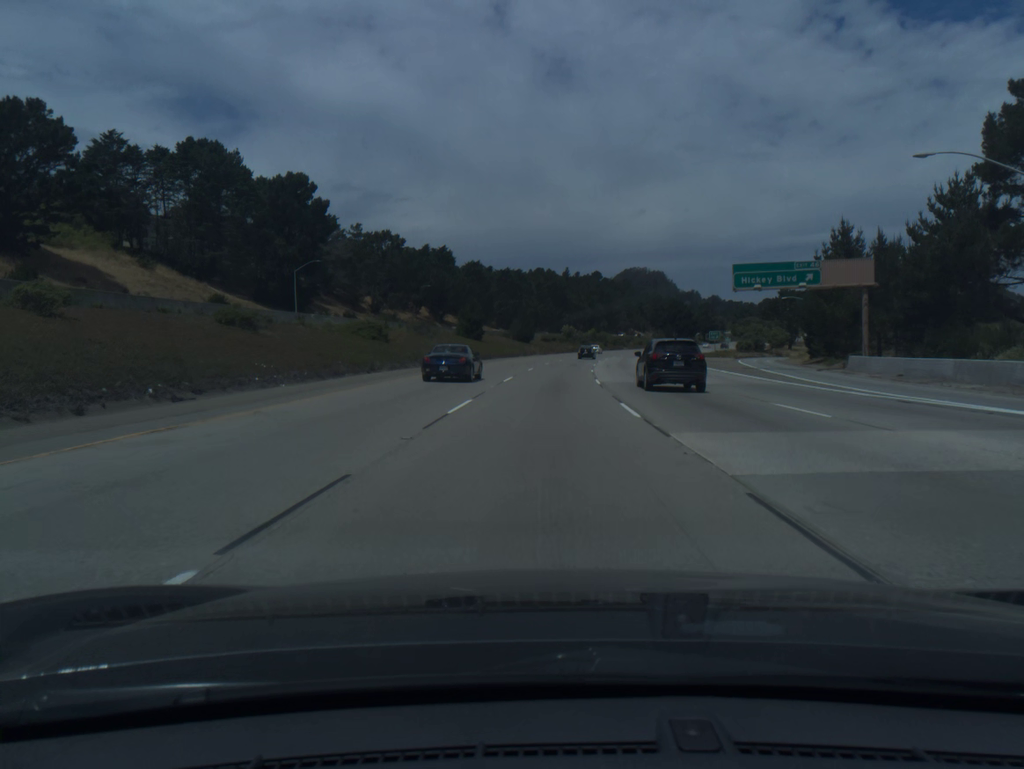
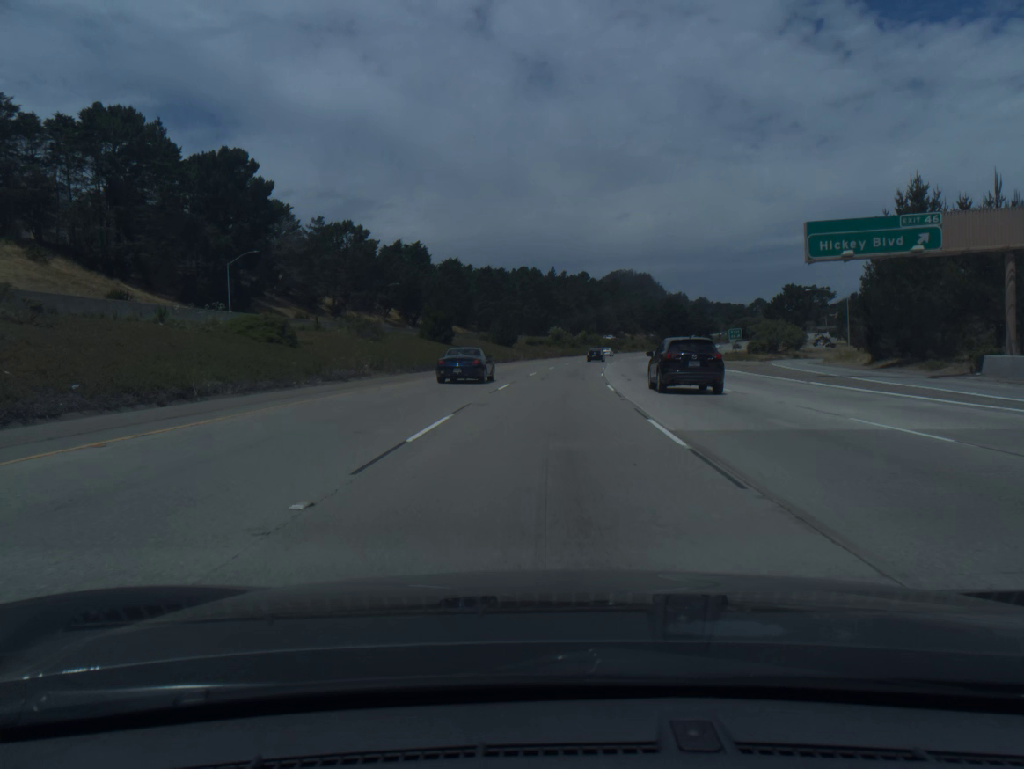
(+0.1, +19.2) m; +1°
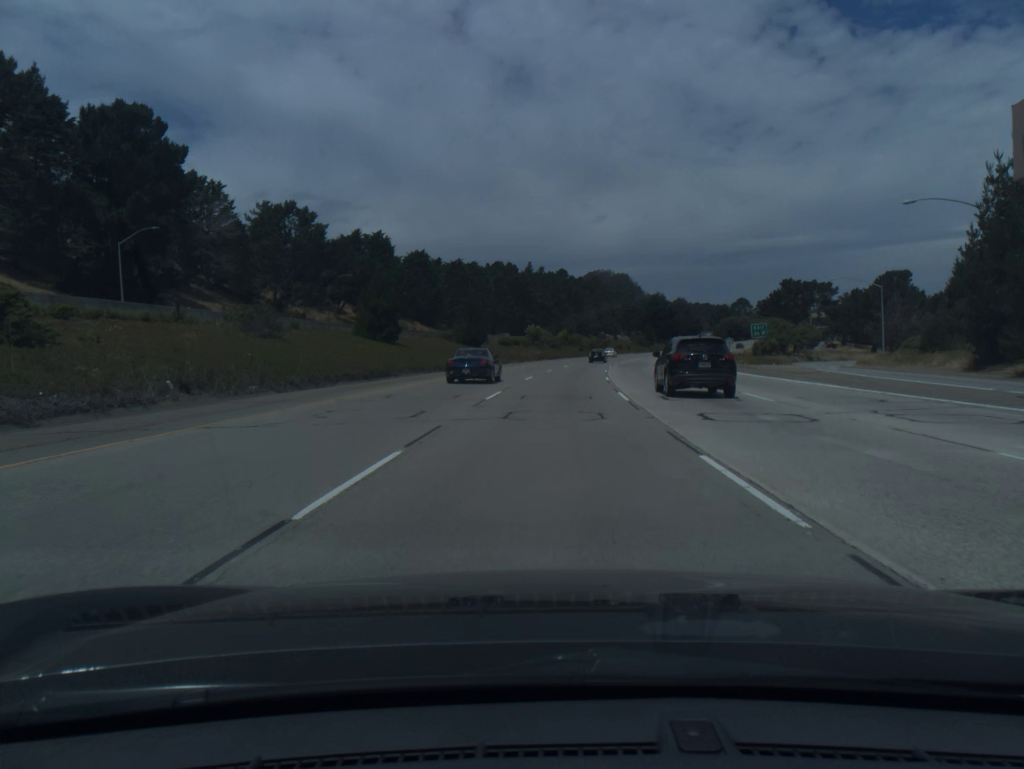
(+0.2, +19.2) m; +2°
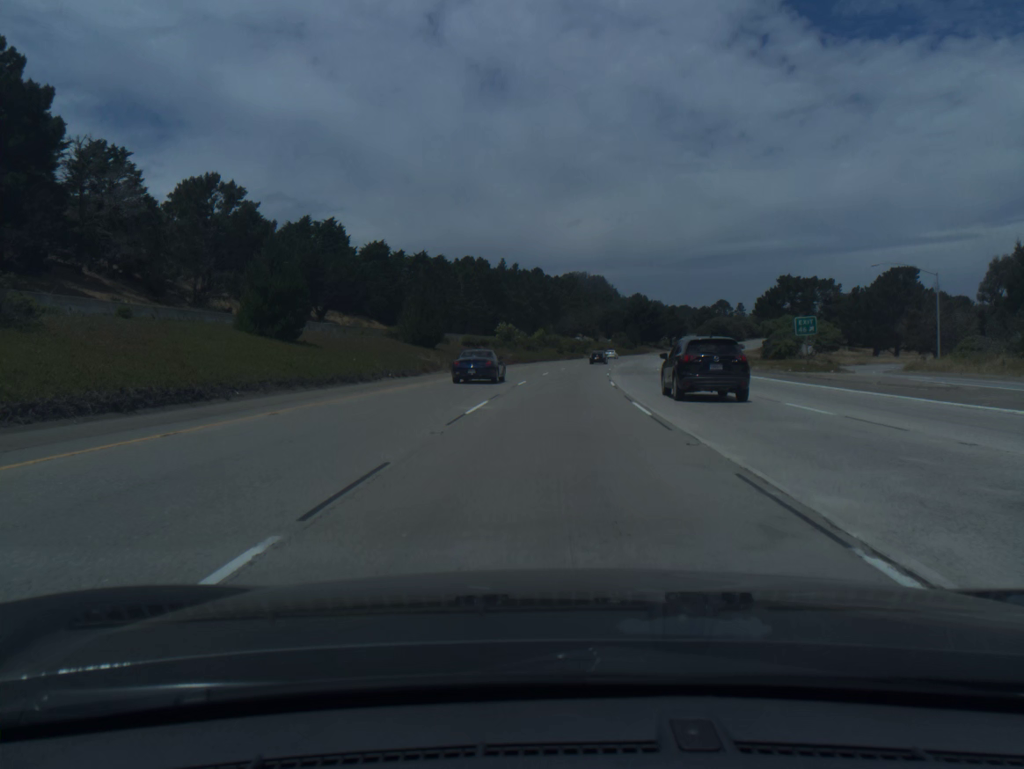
(+0.3, +19.1) m; +2°
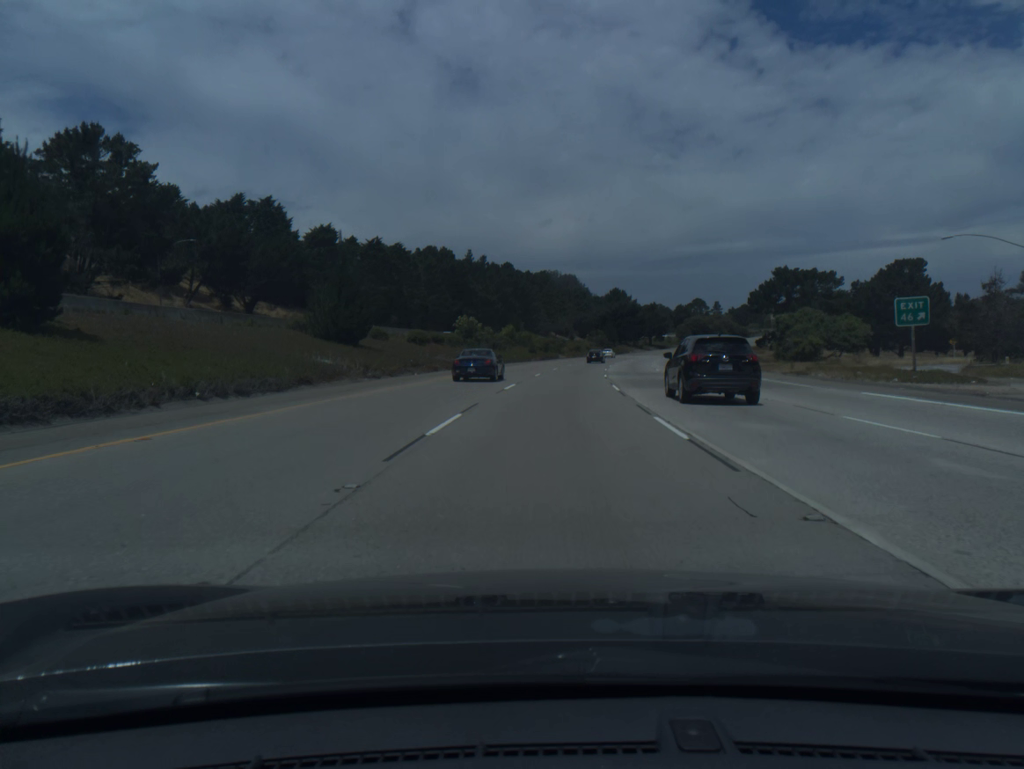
(+0.3, +19.1) m; +2°
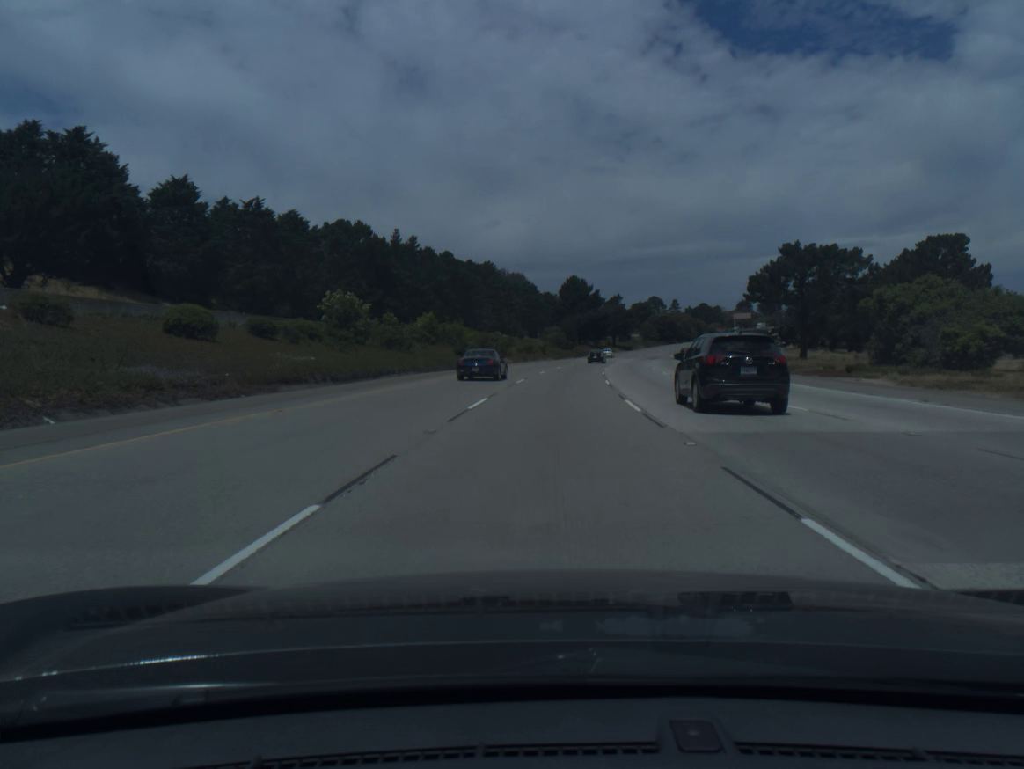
(+1.3, +38.2) m; +4°
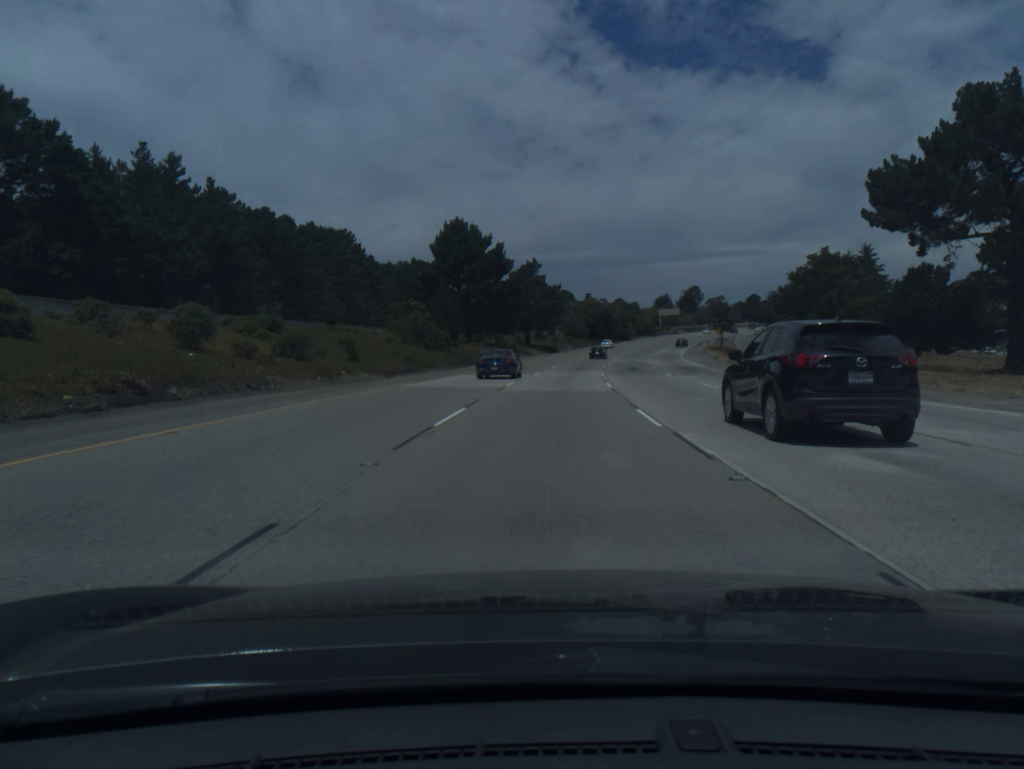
(+4.8, +76.5) m; +7°
